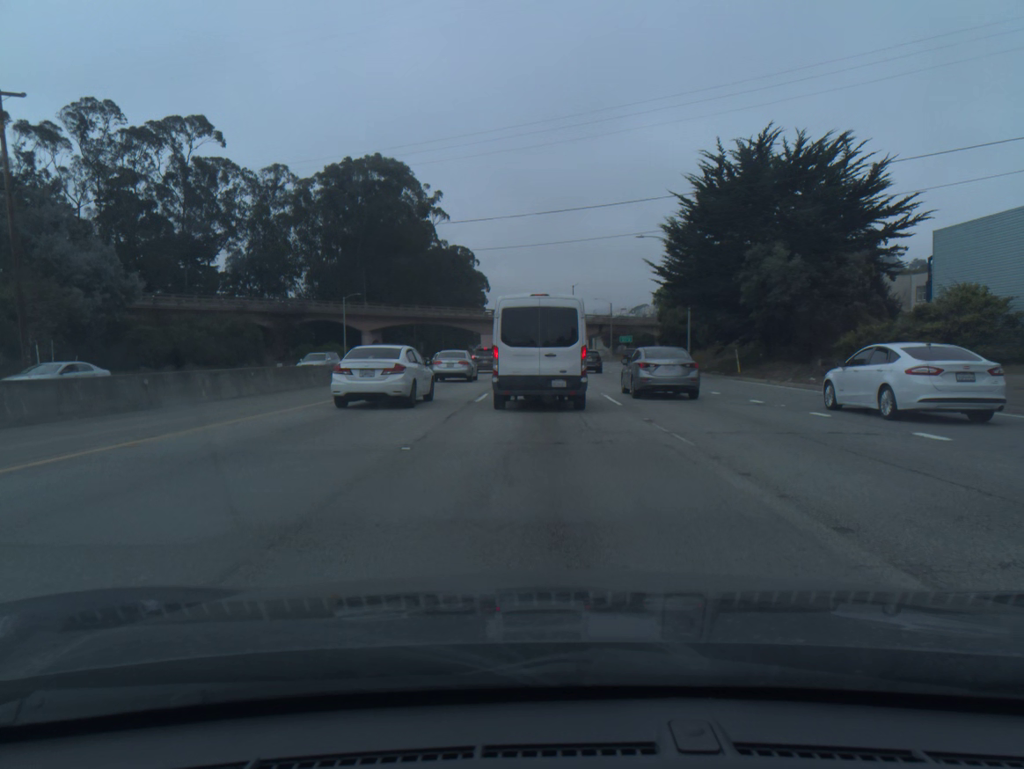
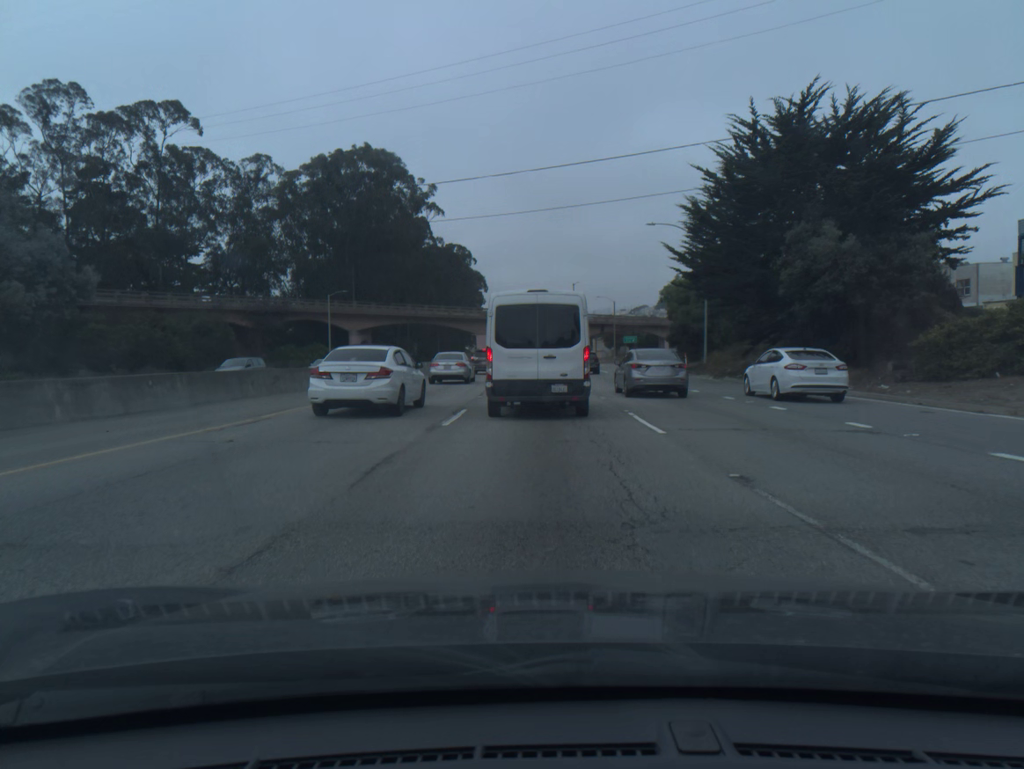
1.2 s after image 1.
(0.0, +6.7) m; 0°
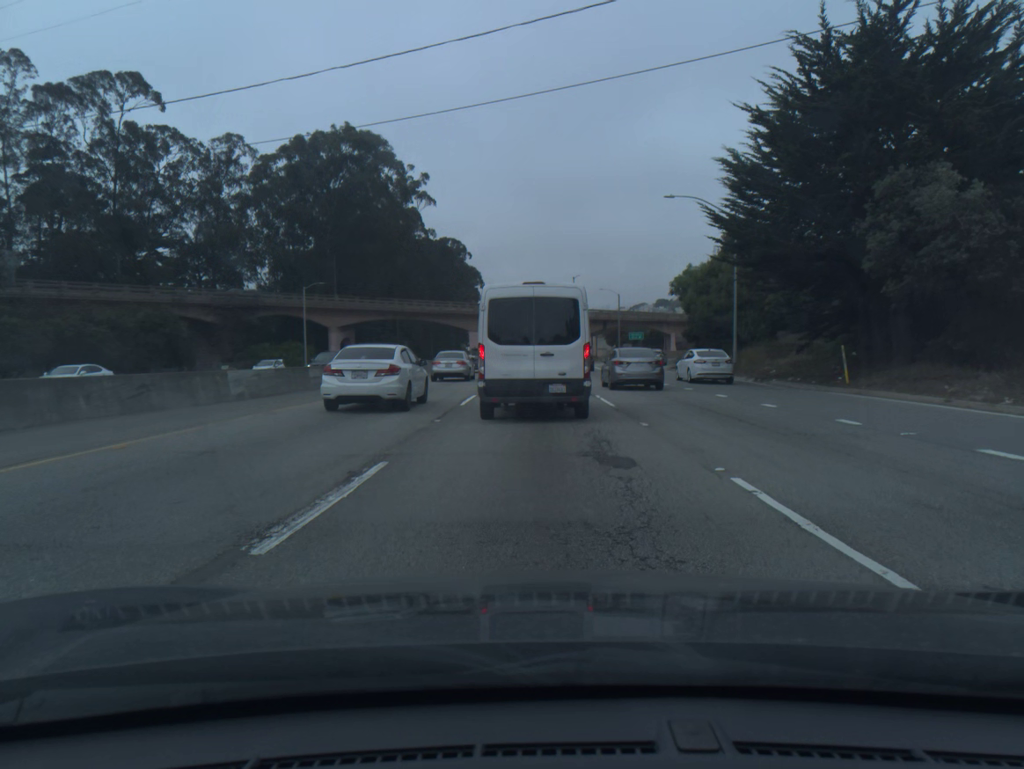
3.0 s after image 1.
(0.0, +9.1) m; +1°
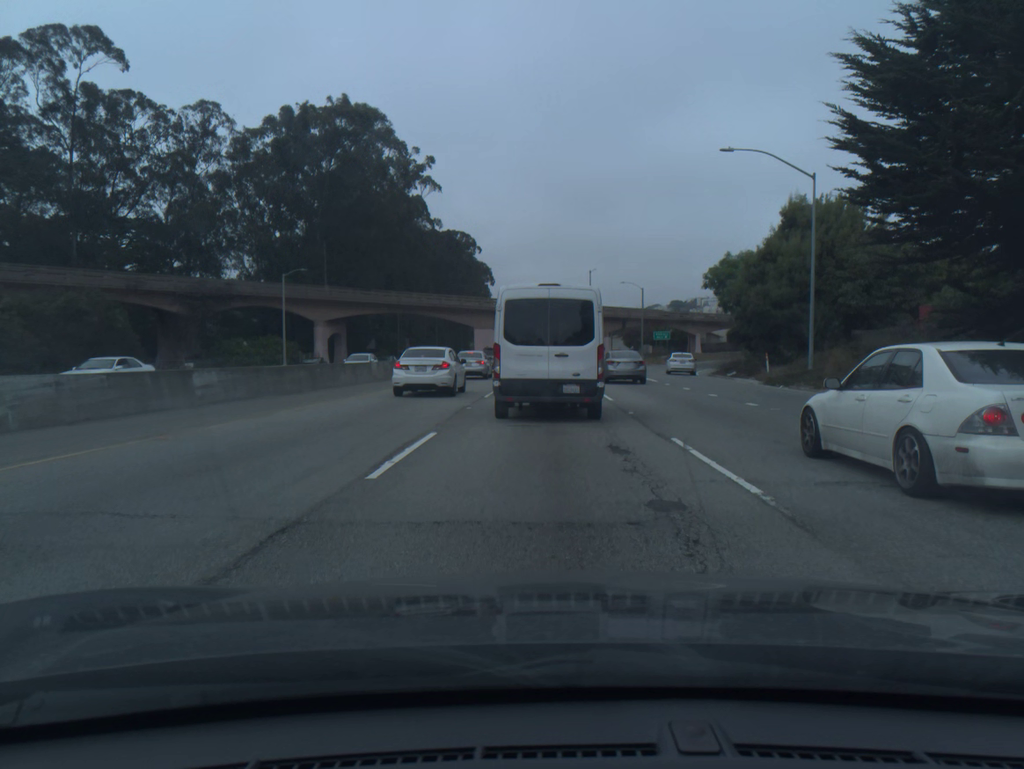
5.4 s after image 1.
(-0.2, +11.2) m; -1°
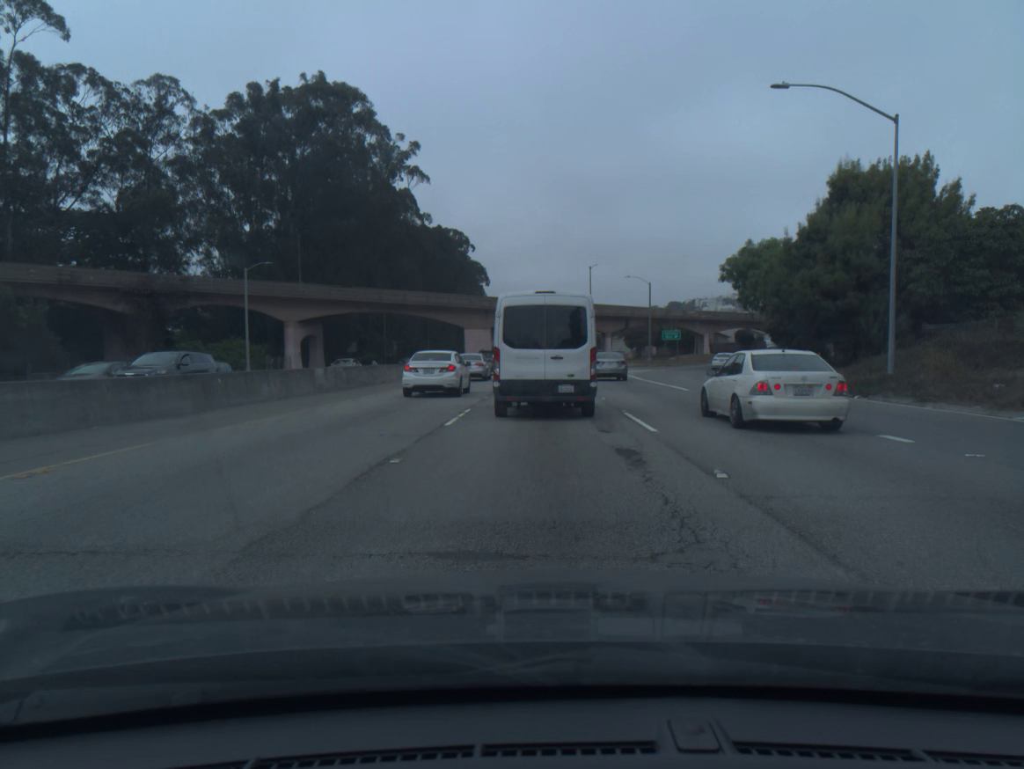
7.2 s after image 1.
(0.0, +8.6) m; 0°
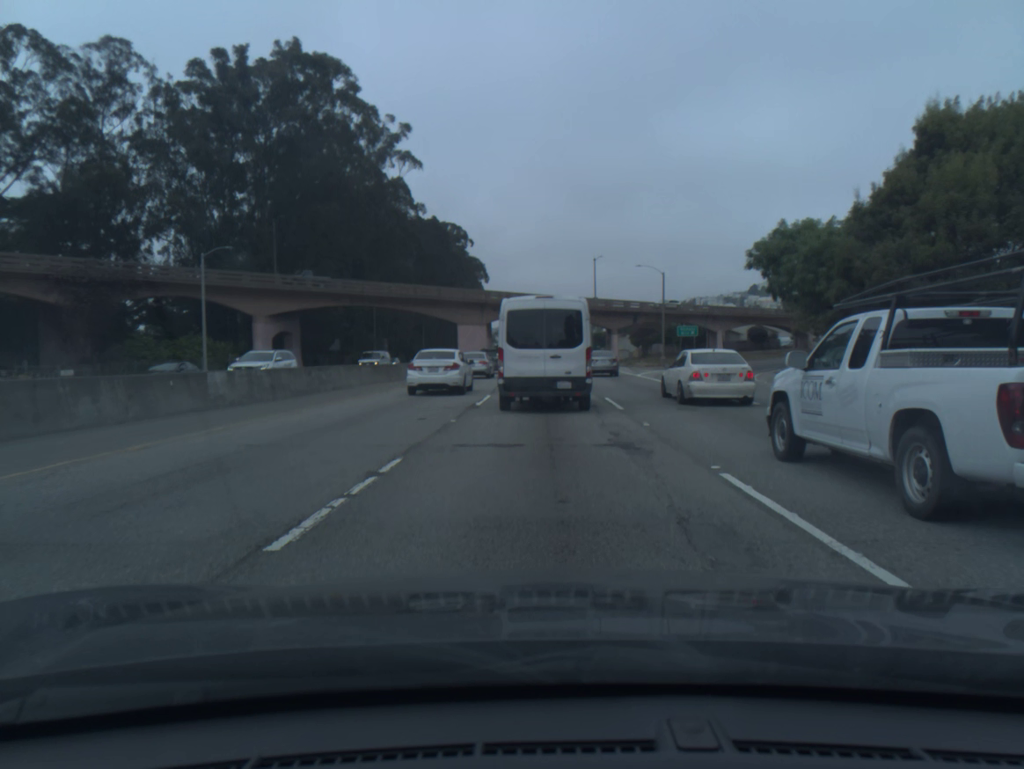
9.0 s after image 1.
(+0.1, +9.2) m; +1°
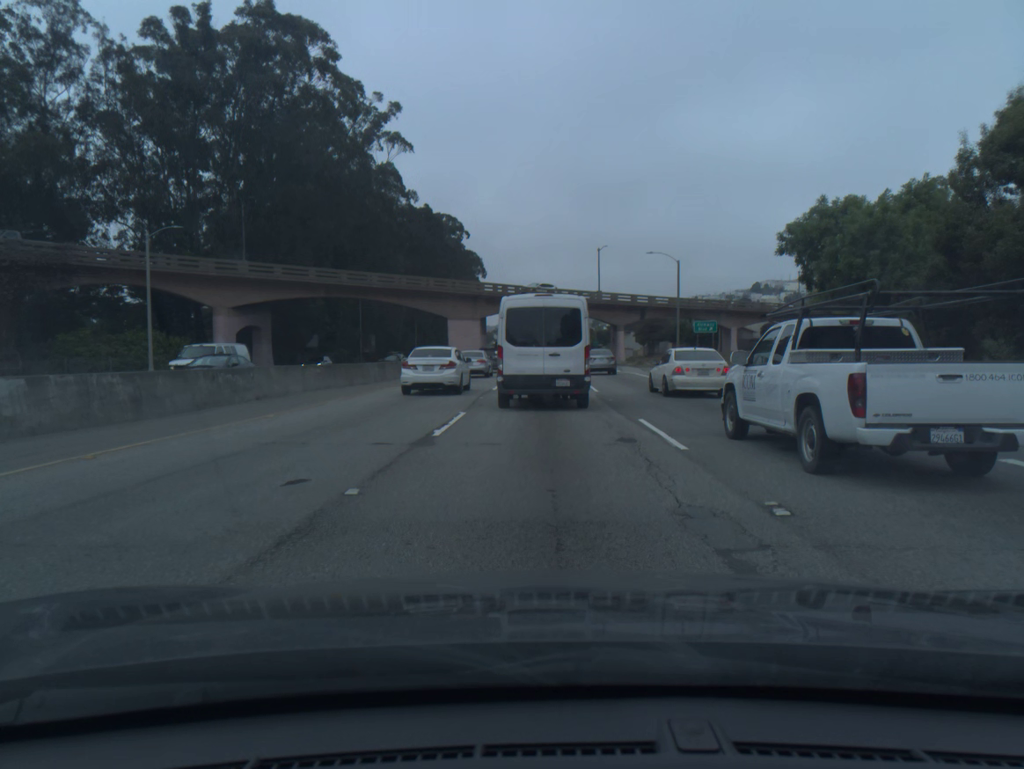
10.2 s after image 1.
(0.0, +7.6) m; 0°
